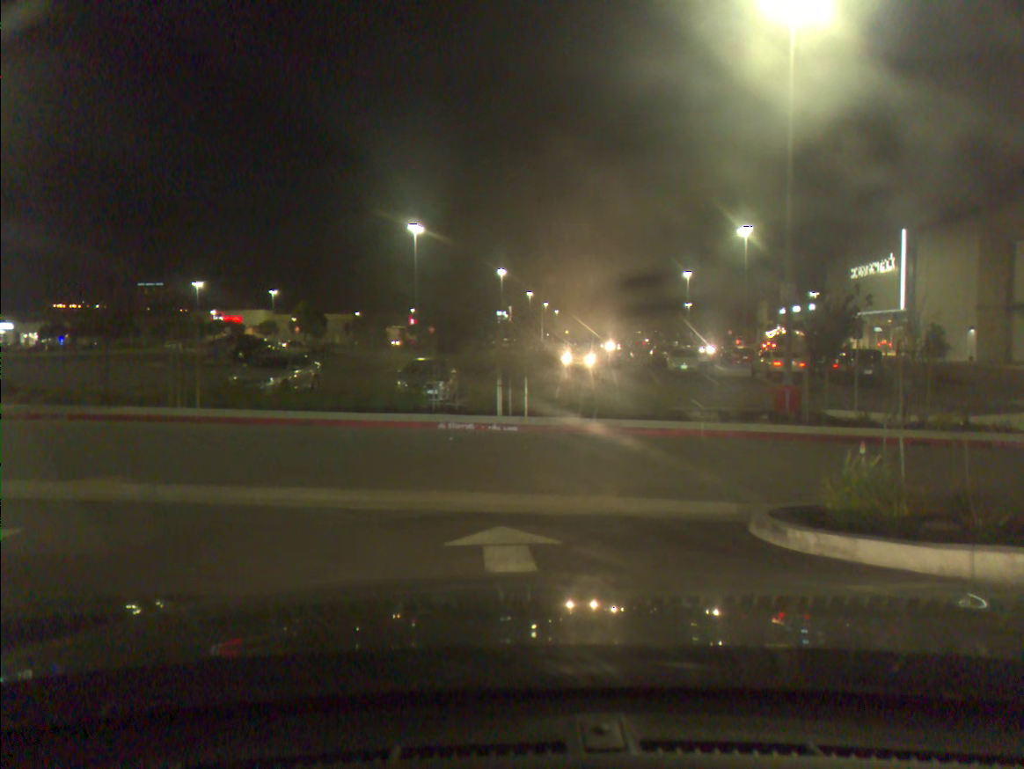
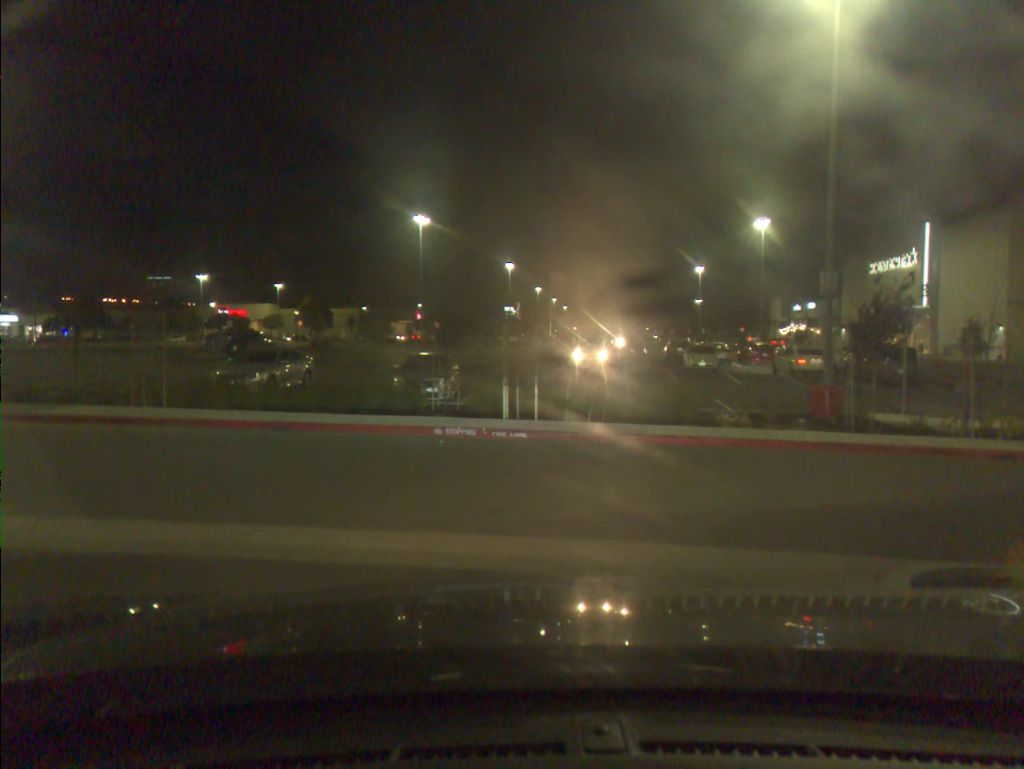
(-0.1, +2.2) m; -1°
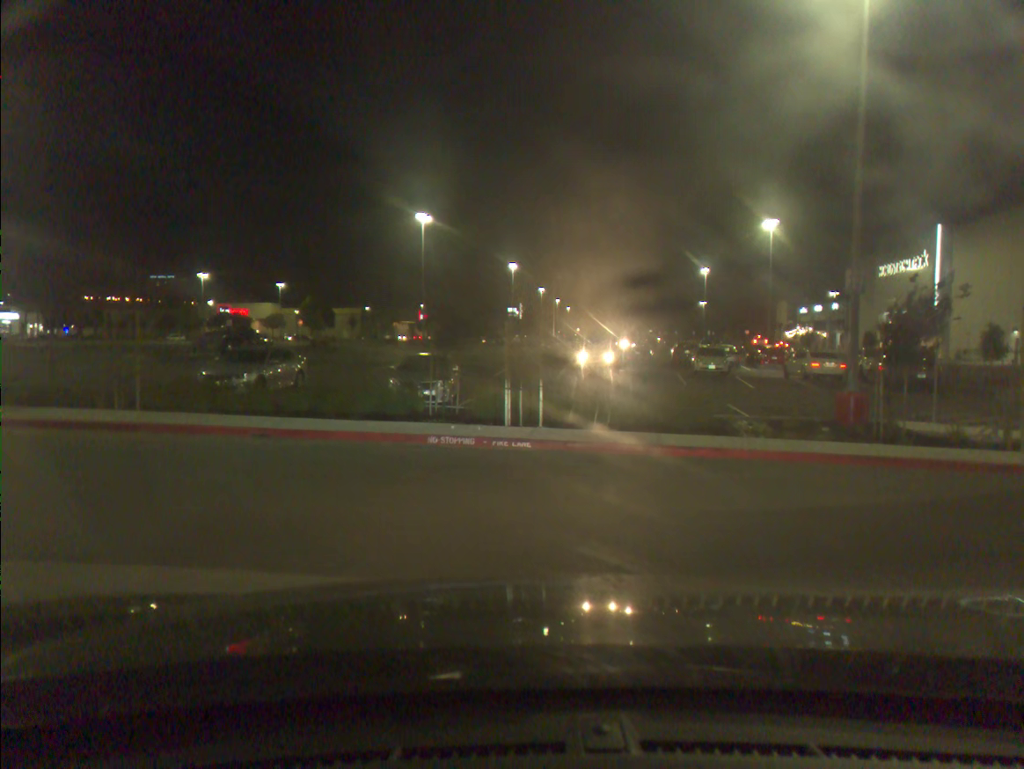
(0.0, +1.3) m; 0°
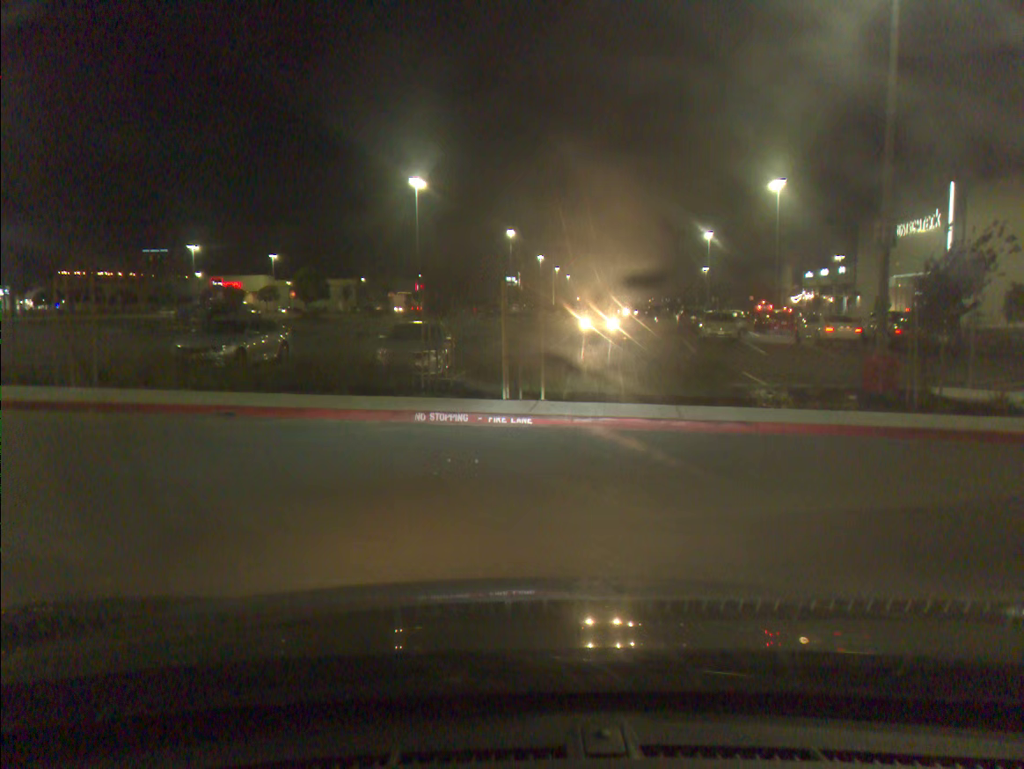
(0.0, +1.4) m; +1°
